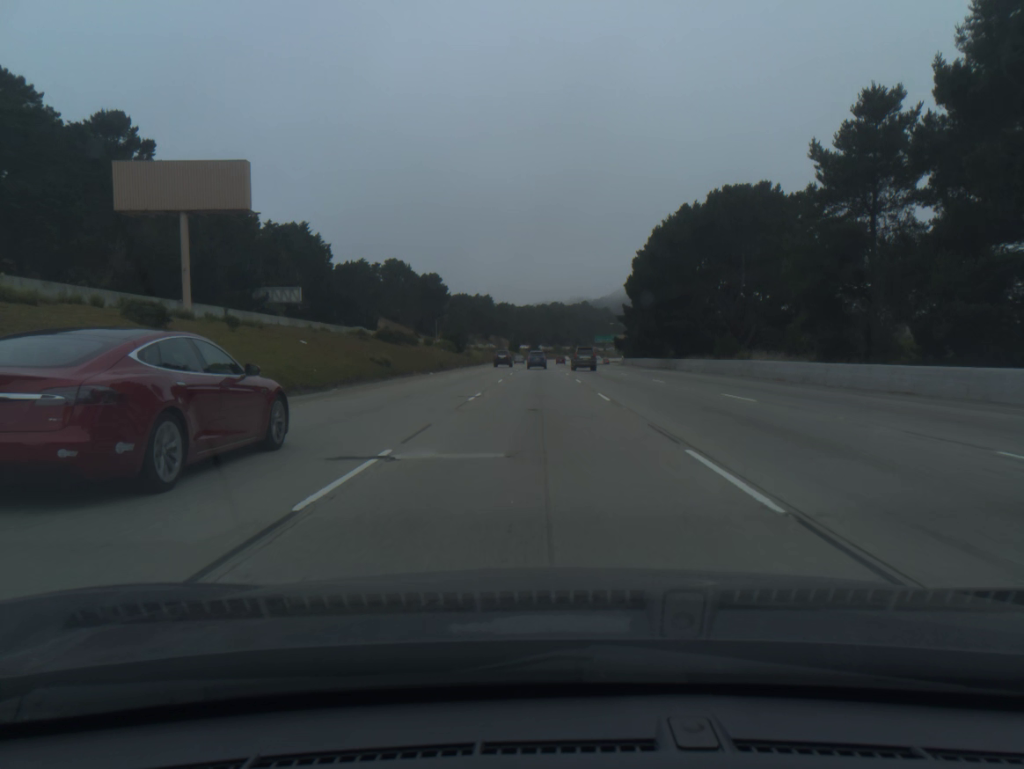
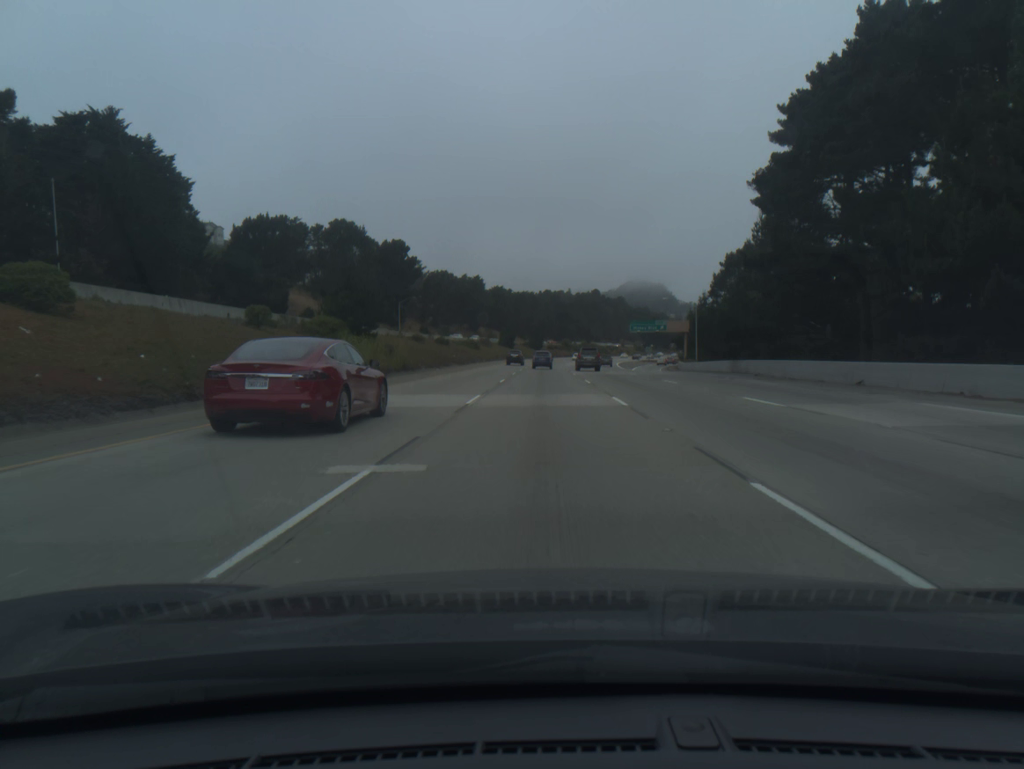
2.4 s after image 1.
(-0.3, +75.1) m; 0°
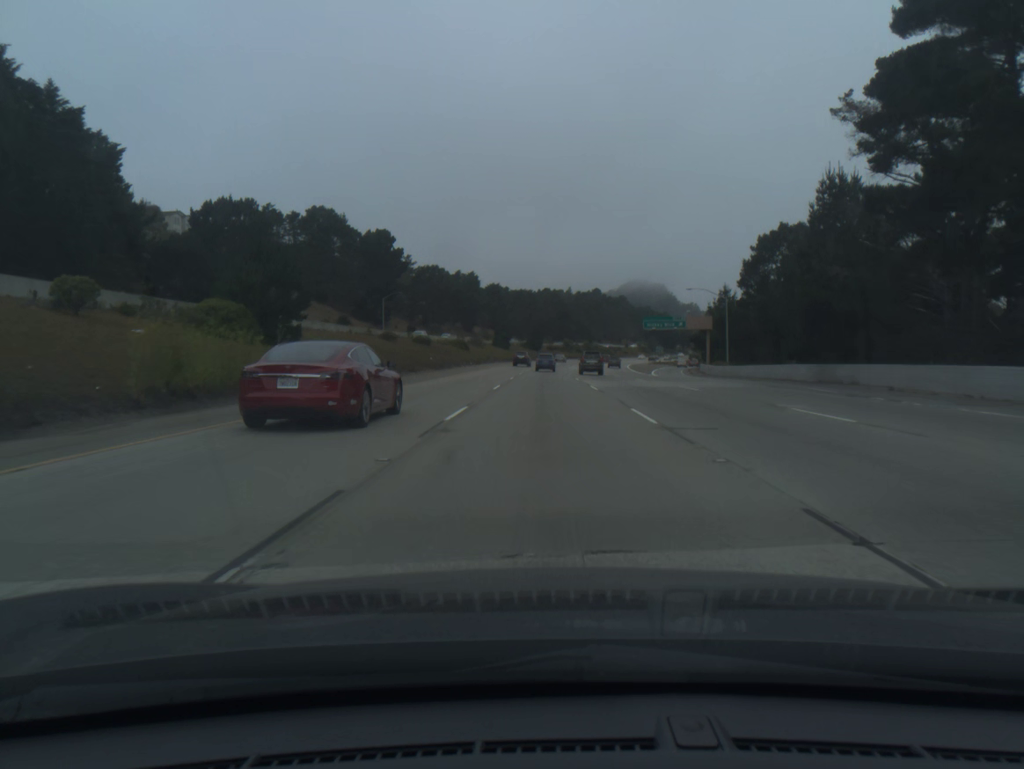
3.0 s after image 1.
(0.0, +18.8) m; 0°
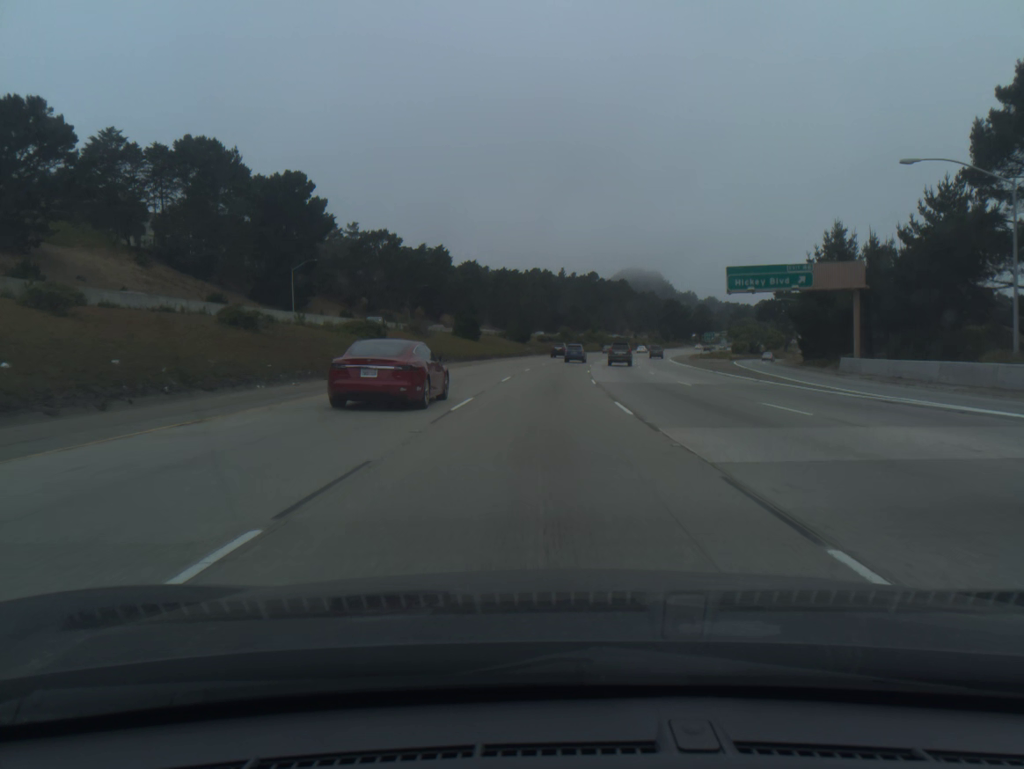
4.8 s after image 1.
(+0.4, +56.6) m; +1°
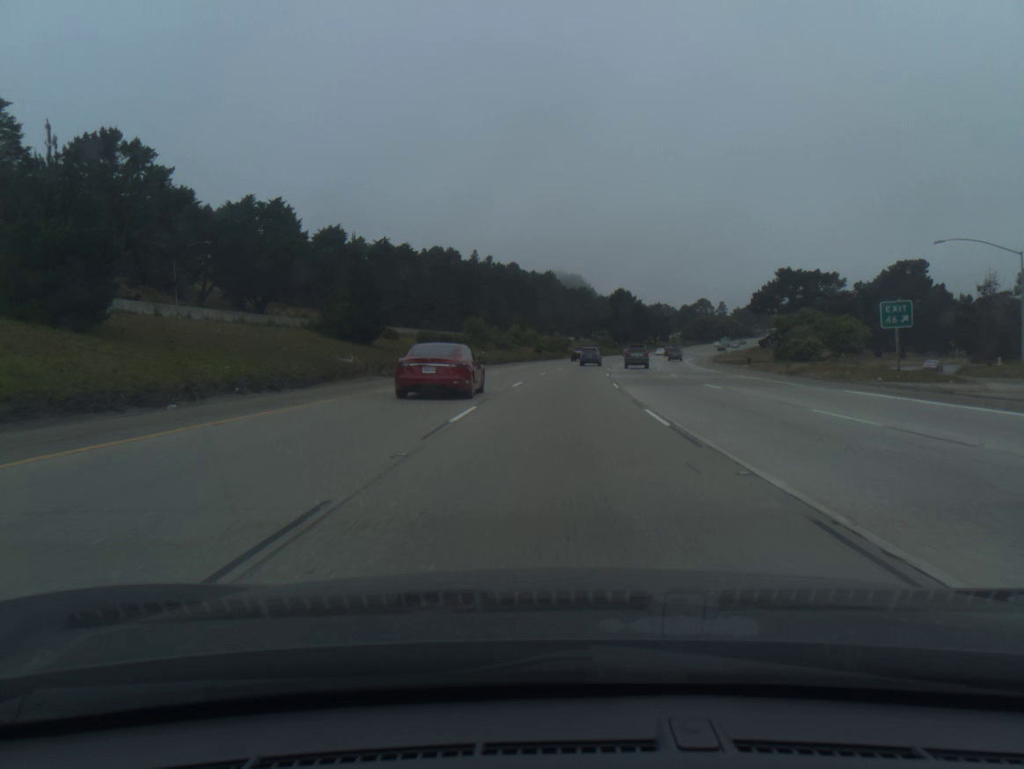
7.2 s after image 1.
(+3.1, +75.4) m; +6°
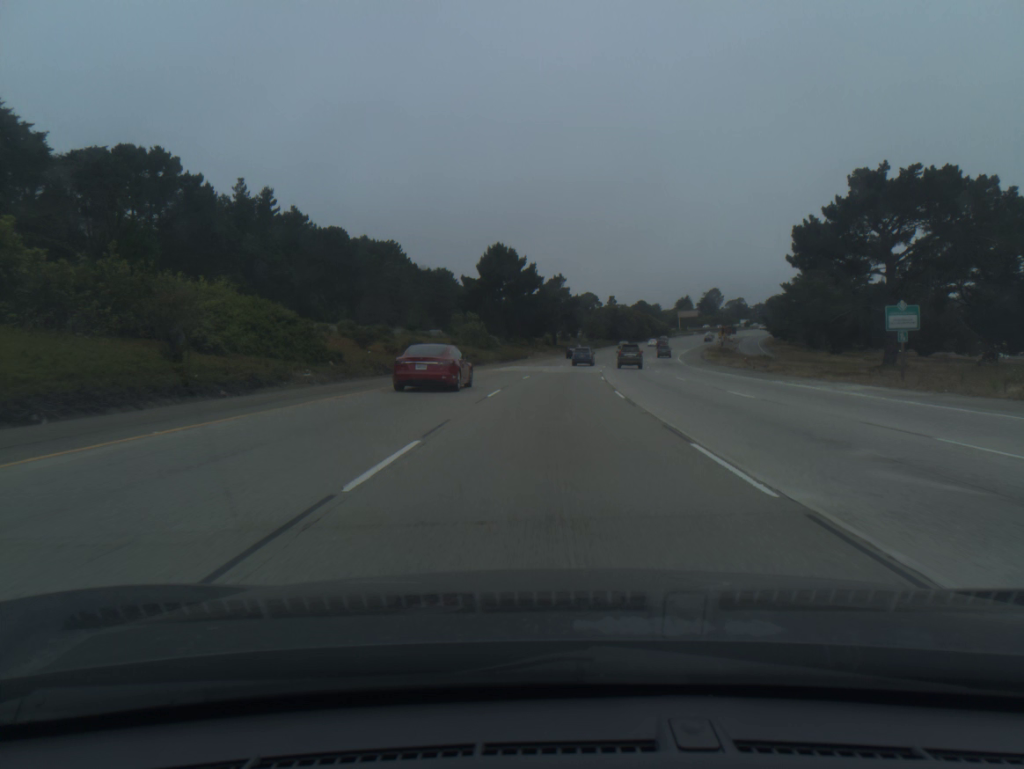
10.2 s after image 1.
(+7.8, +93.7) m; +10°
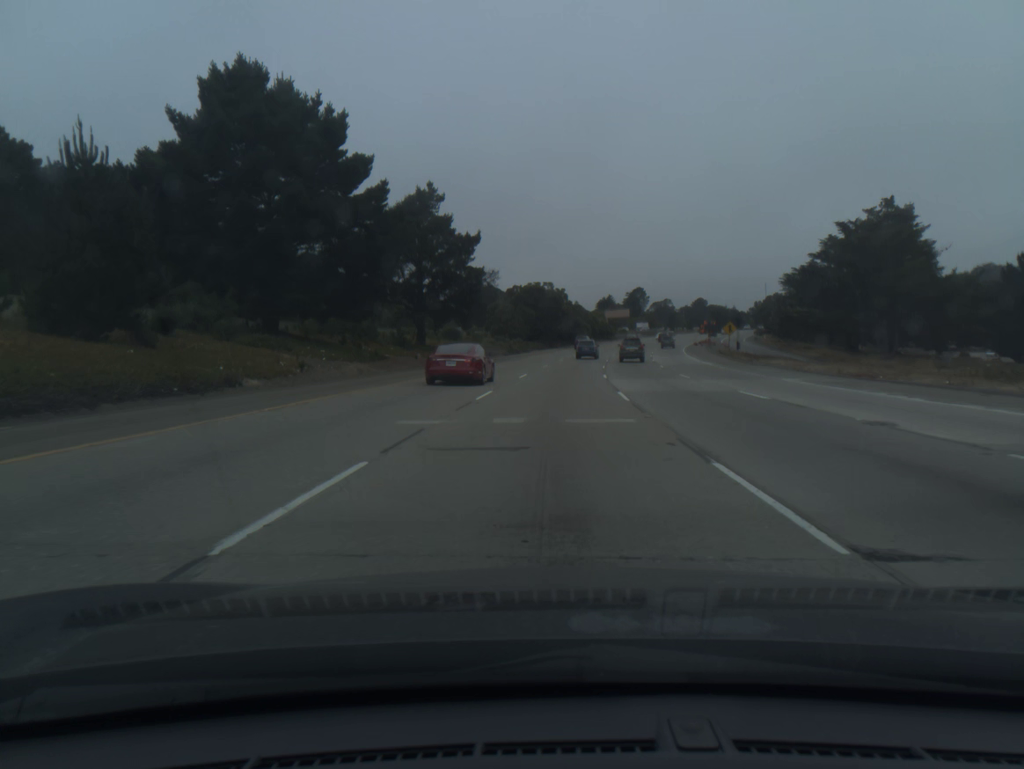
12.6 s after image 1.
(+4.6, +74.8) m; +7°
